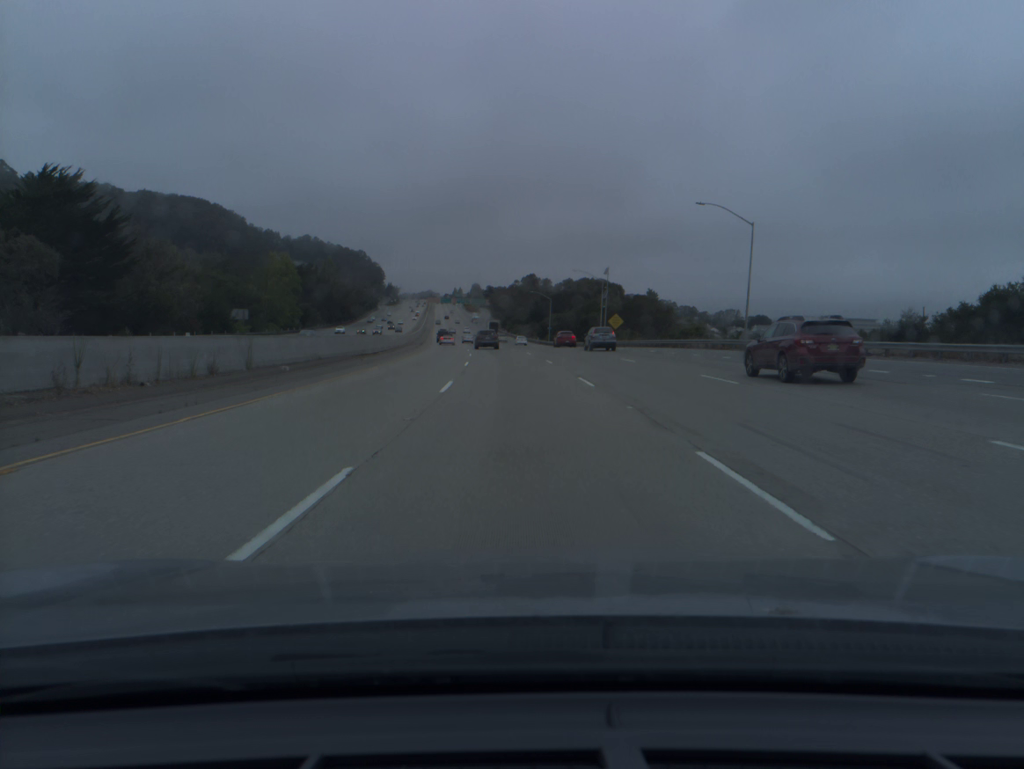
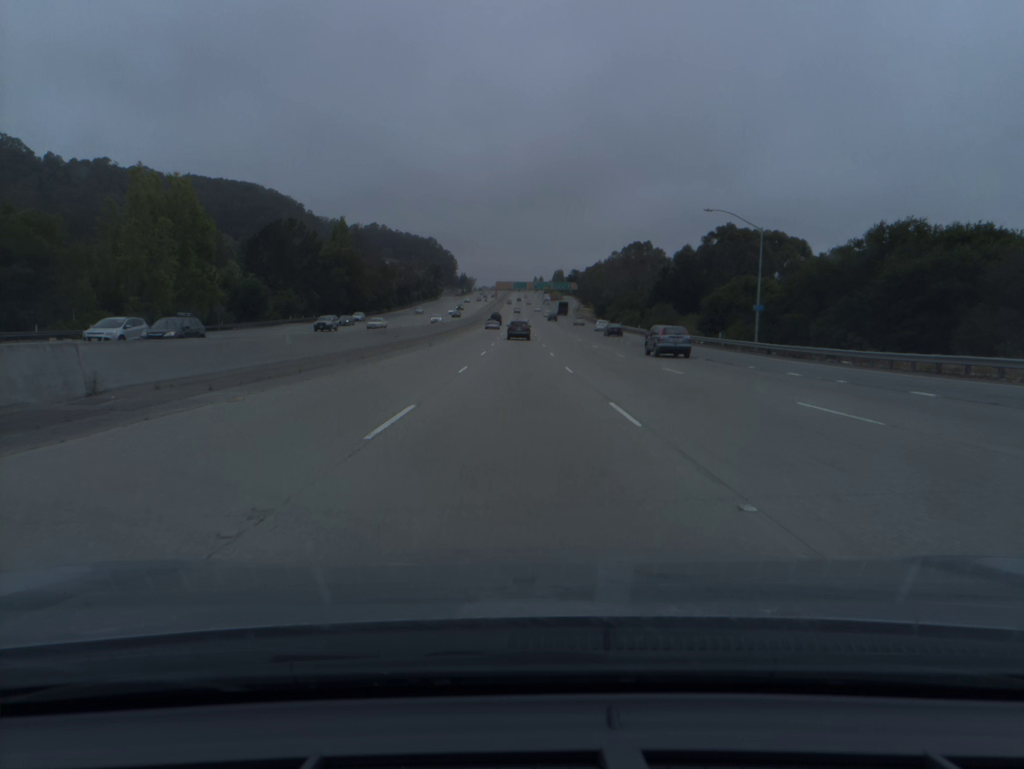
(-5.5, +95.4) m; -6°
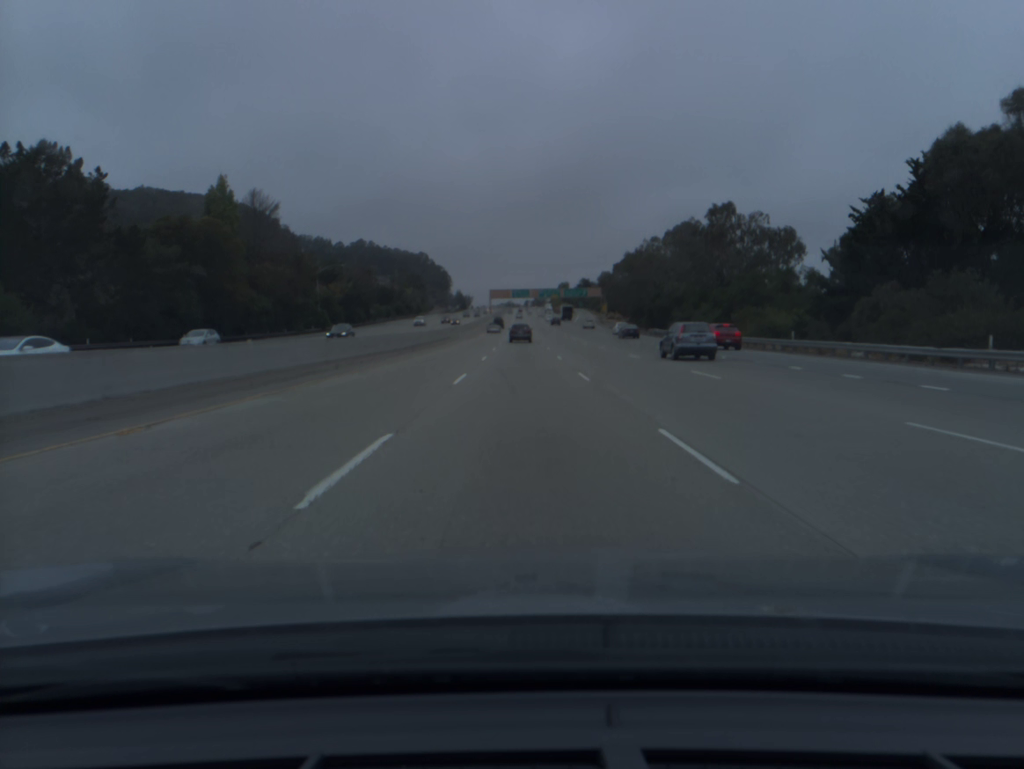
(-0.5, +77.2) m; 0°
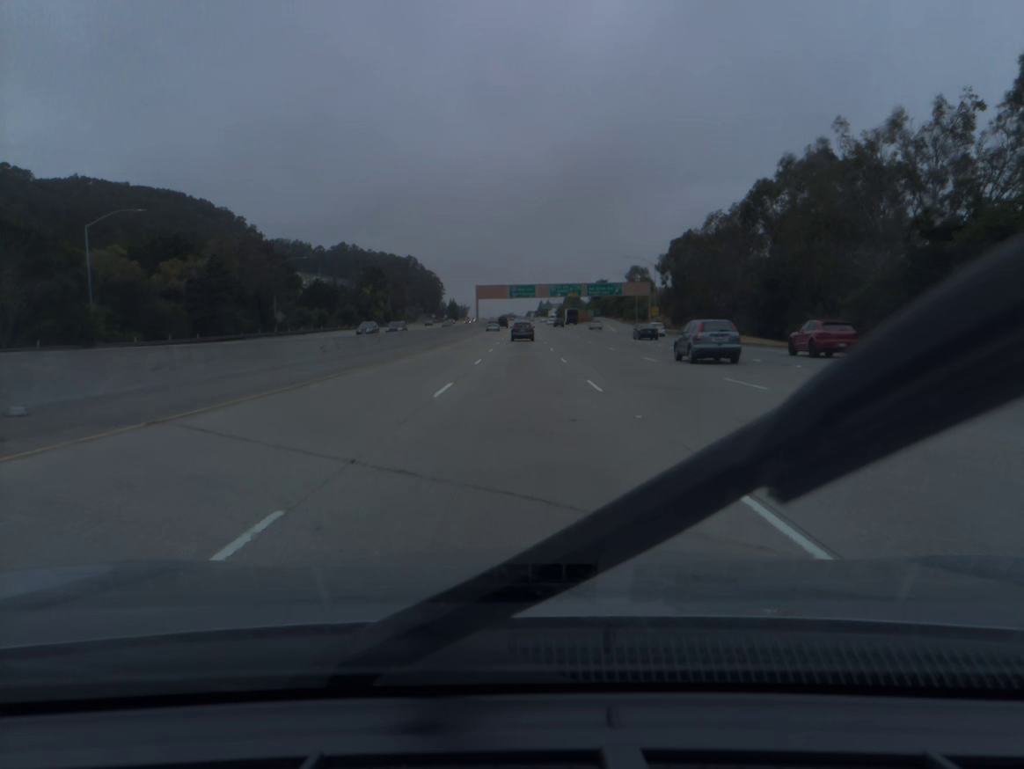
(0.0, +76.9) m; 0°
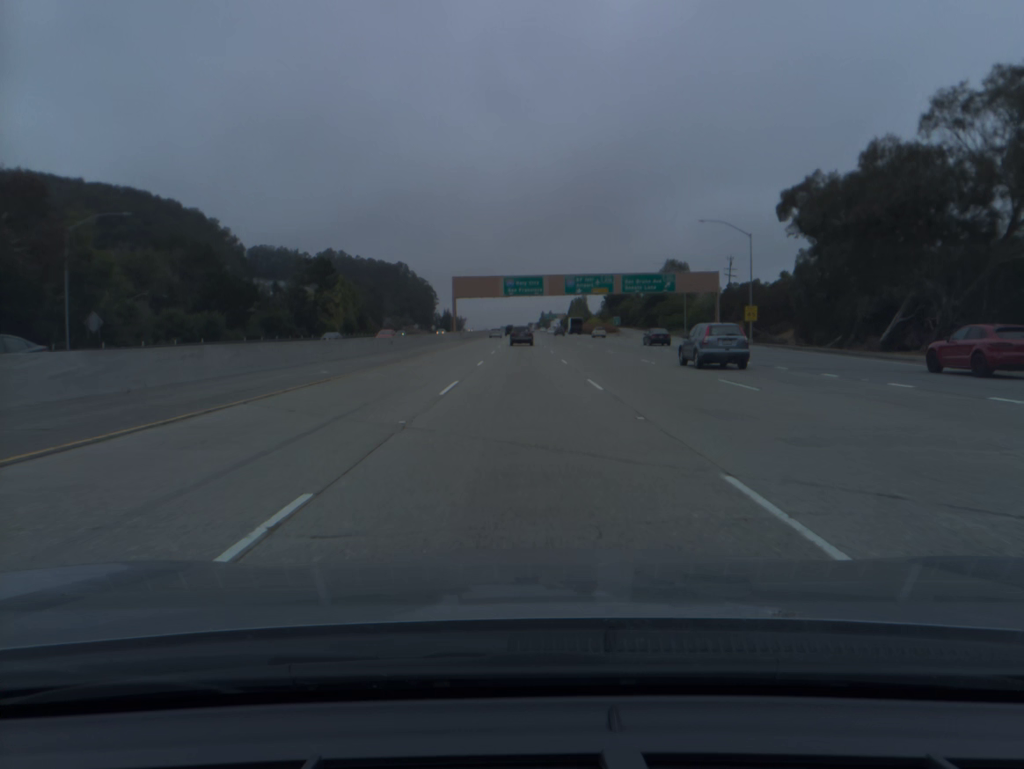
(0.0, +57.7) m; 0°
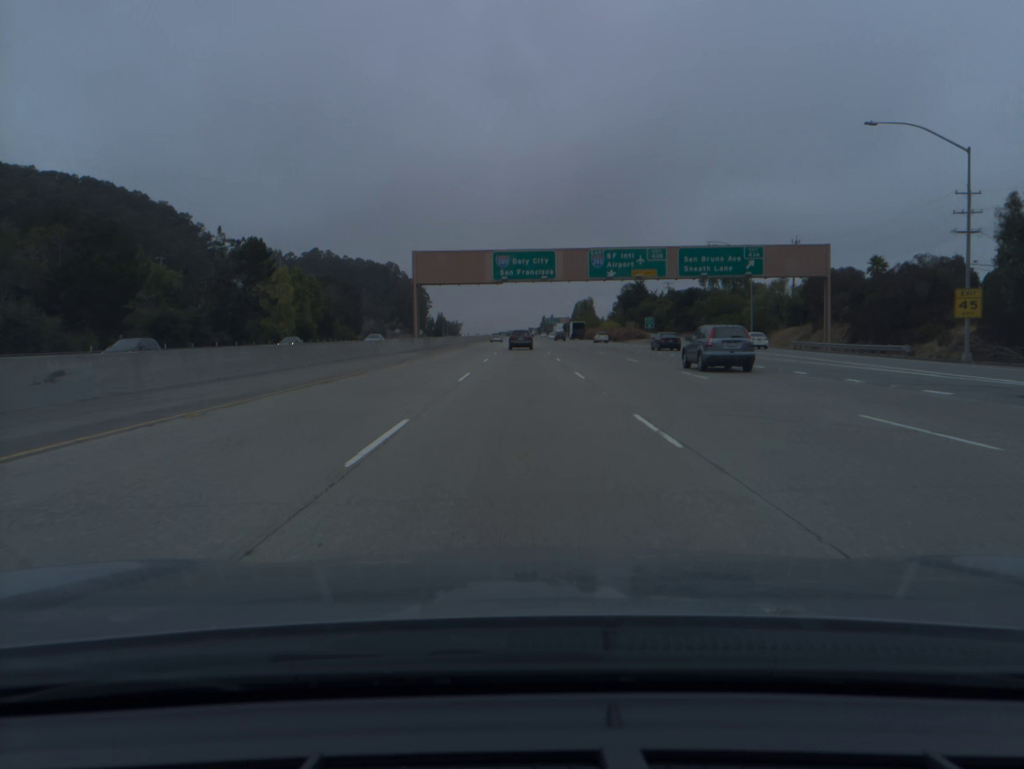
(0.0, +38.3) m; 0°
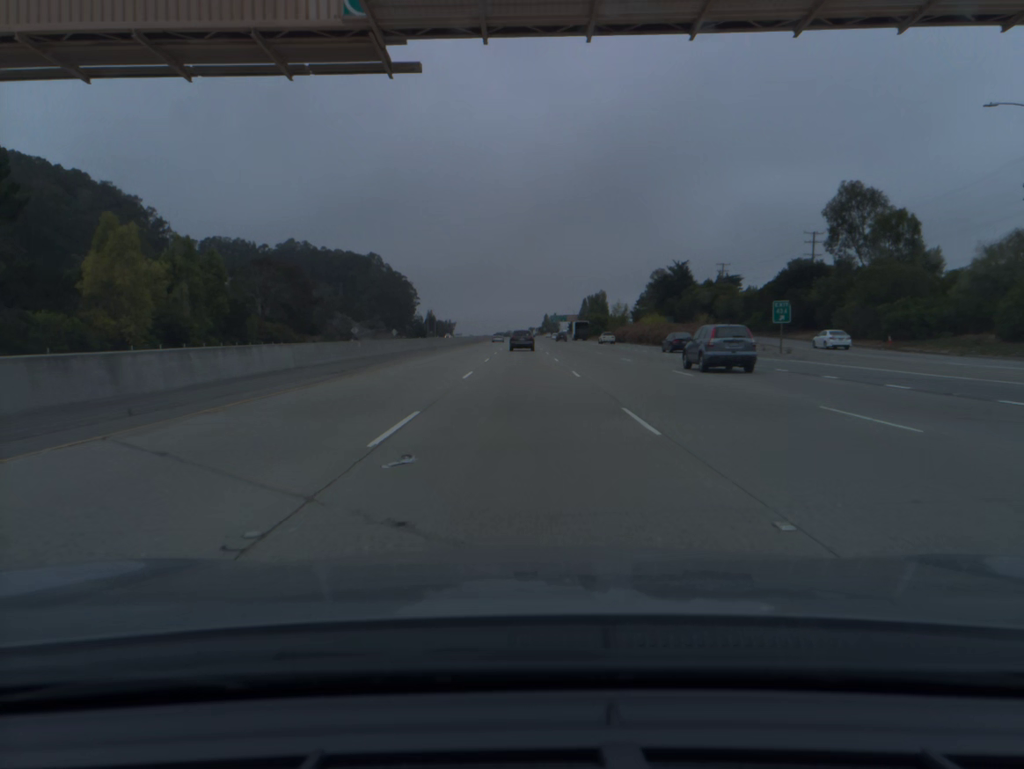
(0.0, +57.2) m; 0°
